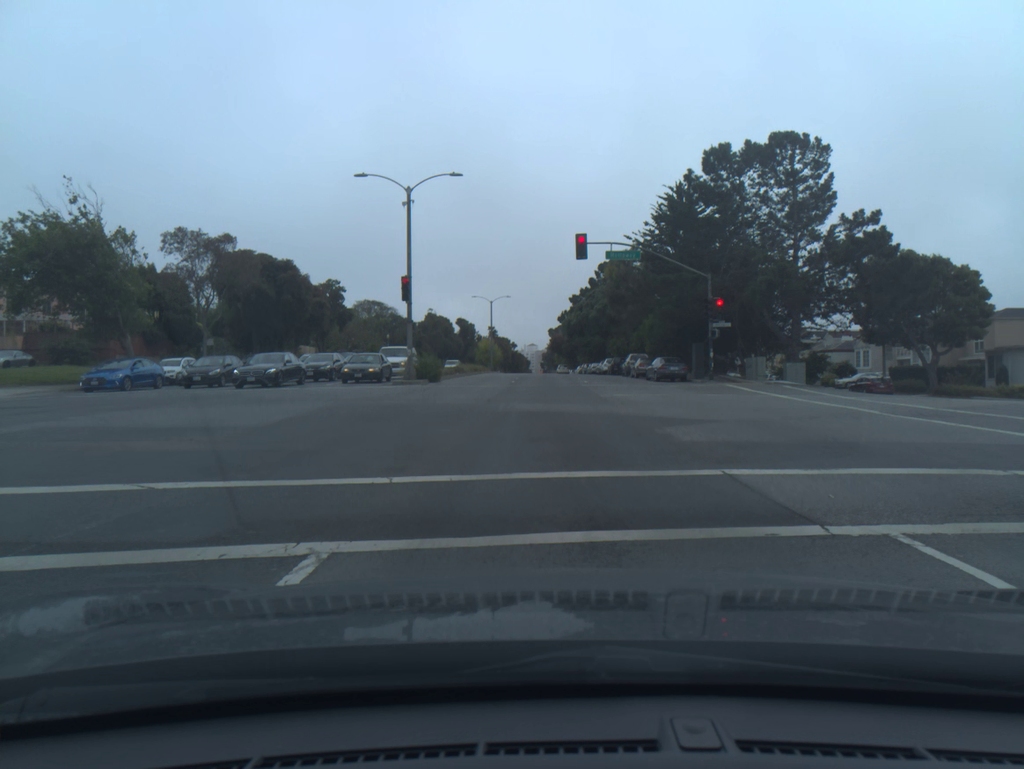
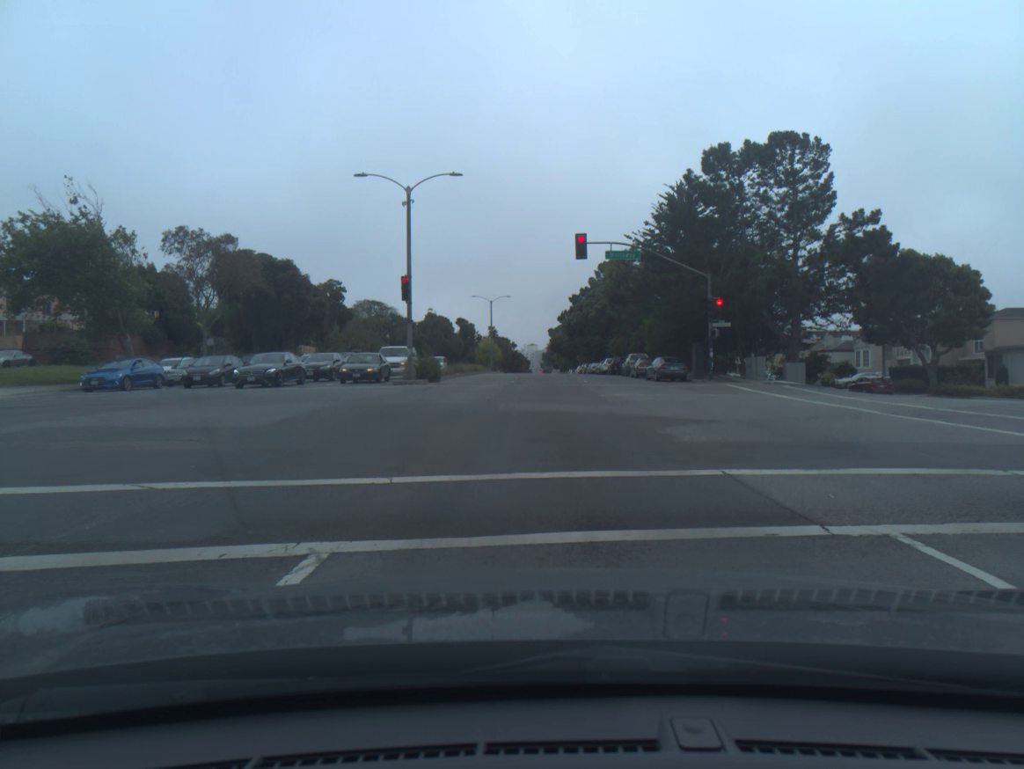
(0.0, 0.0) m; 0°
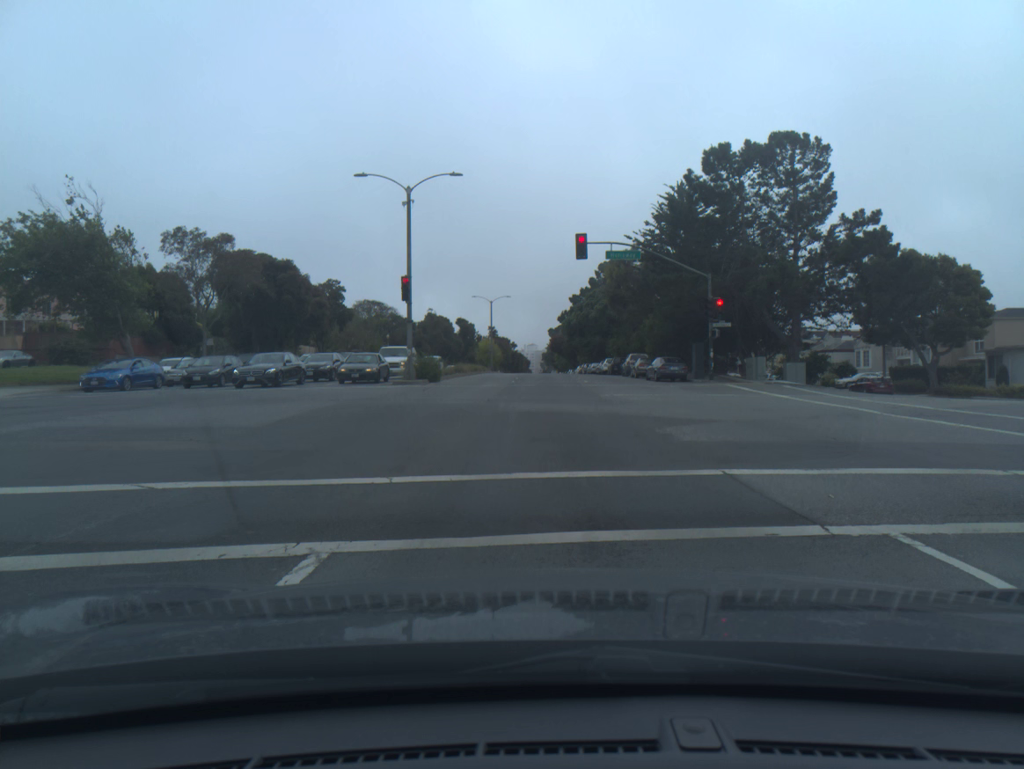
(0.0, 0.0) m; 0°
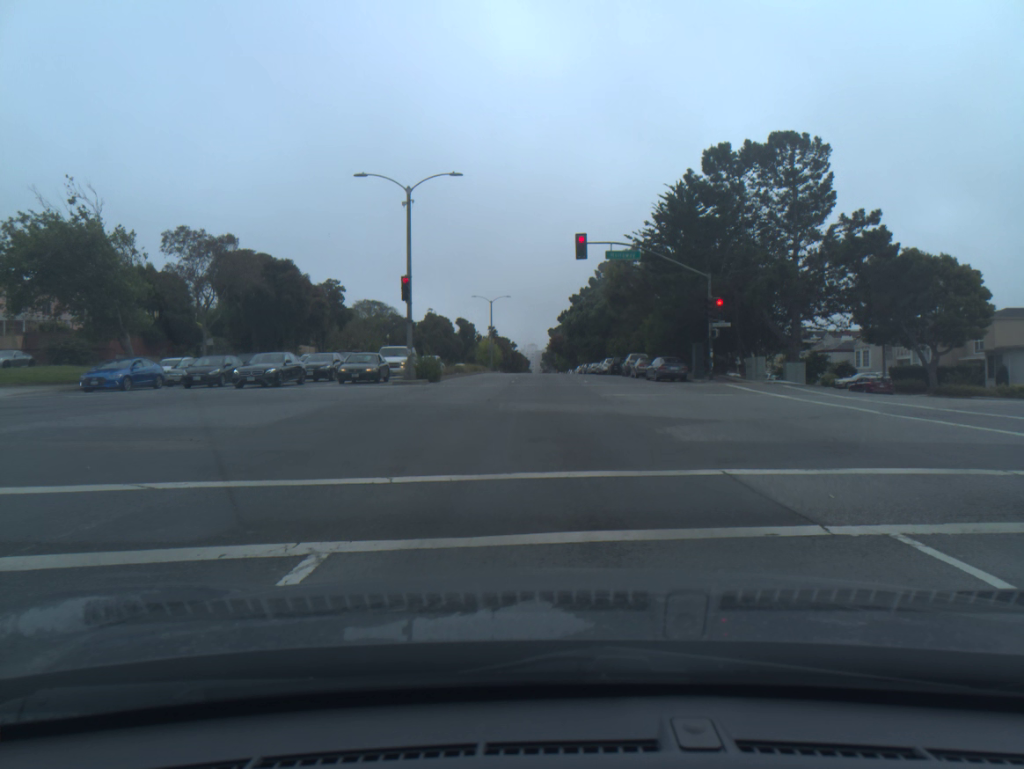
(0.0, 0.0) m; 0°
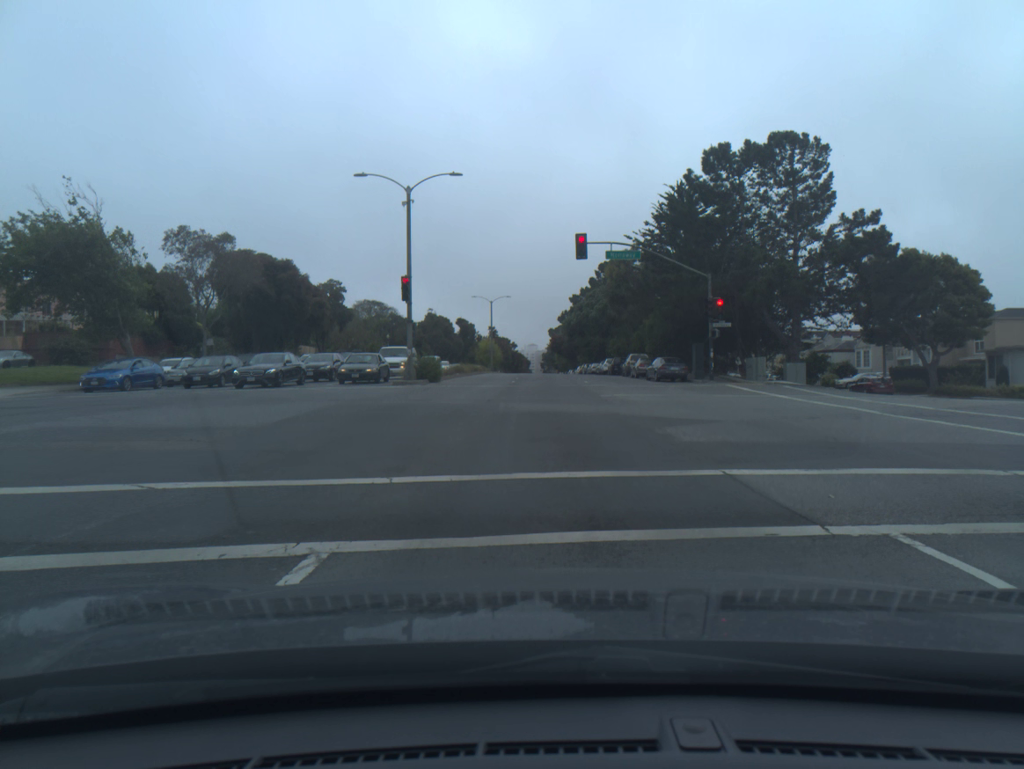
(0.0, 0.0) m; 0°
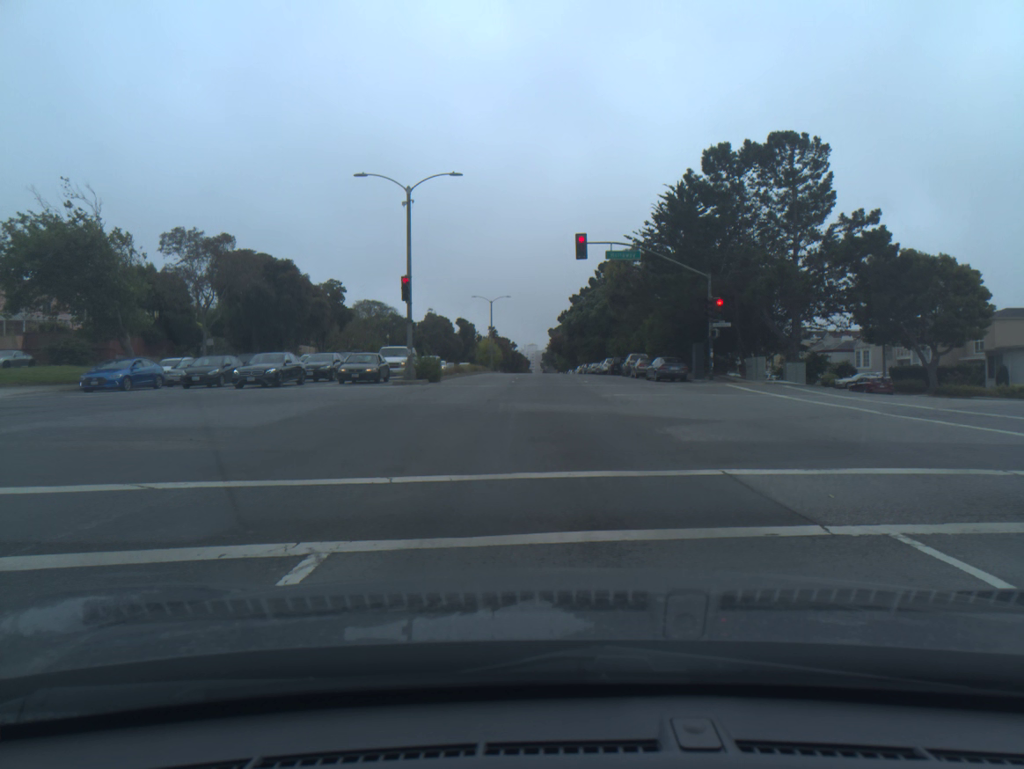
(0.0, 0.0) m; 0°
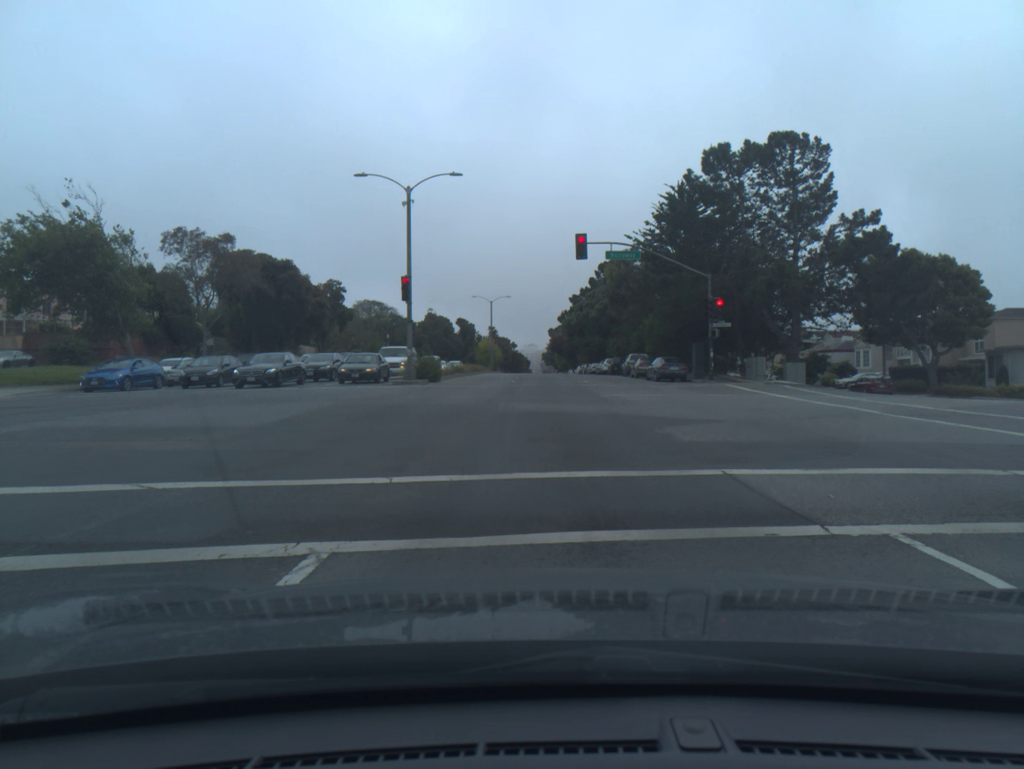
(0.0, +0.1) m; 0°
